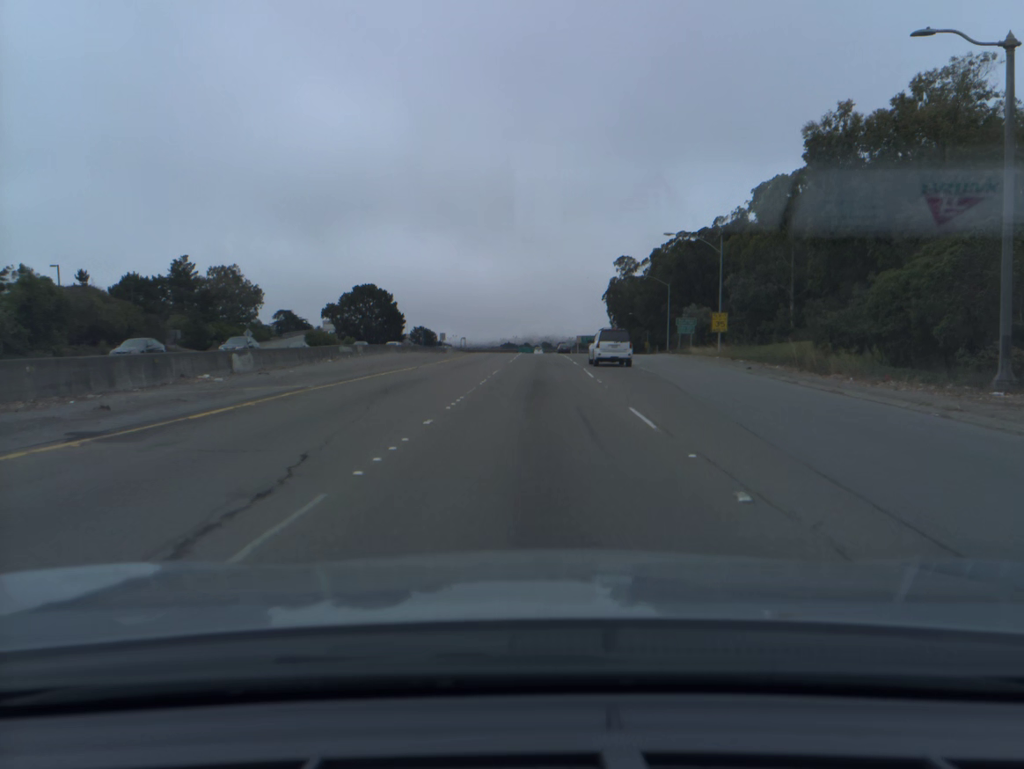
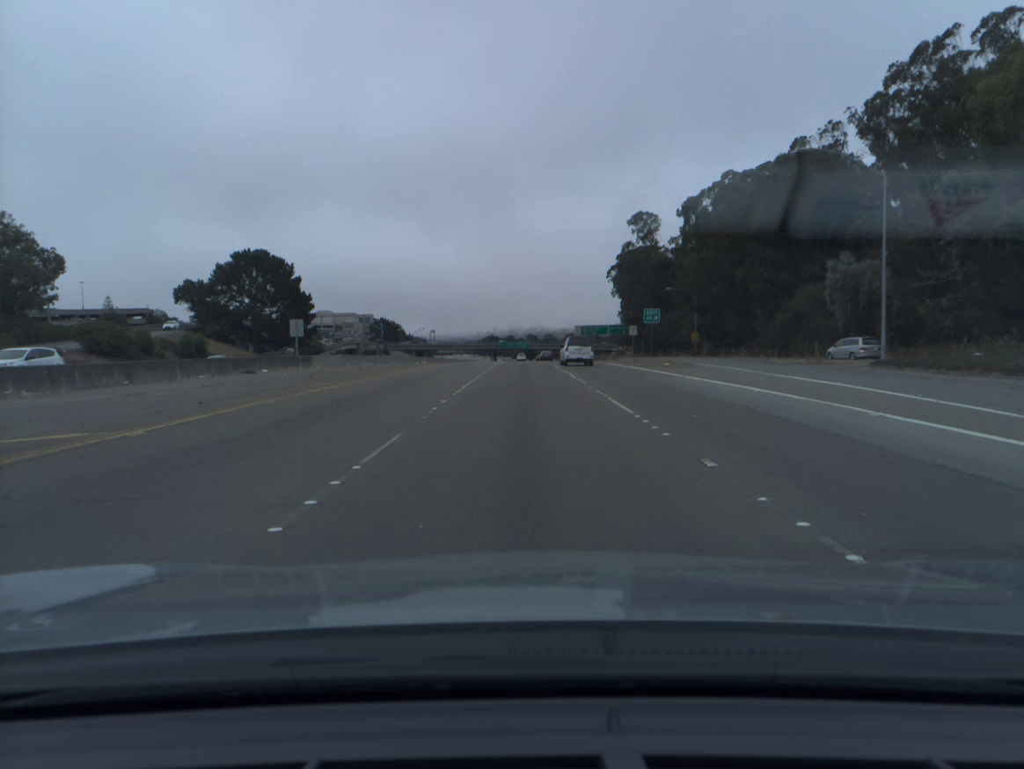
(+1.7, +70.7) m; +1°
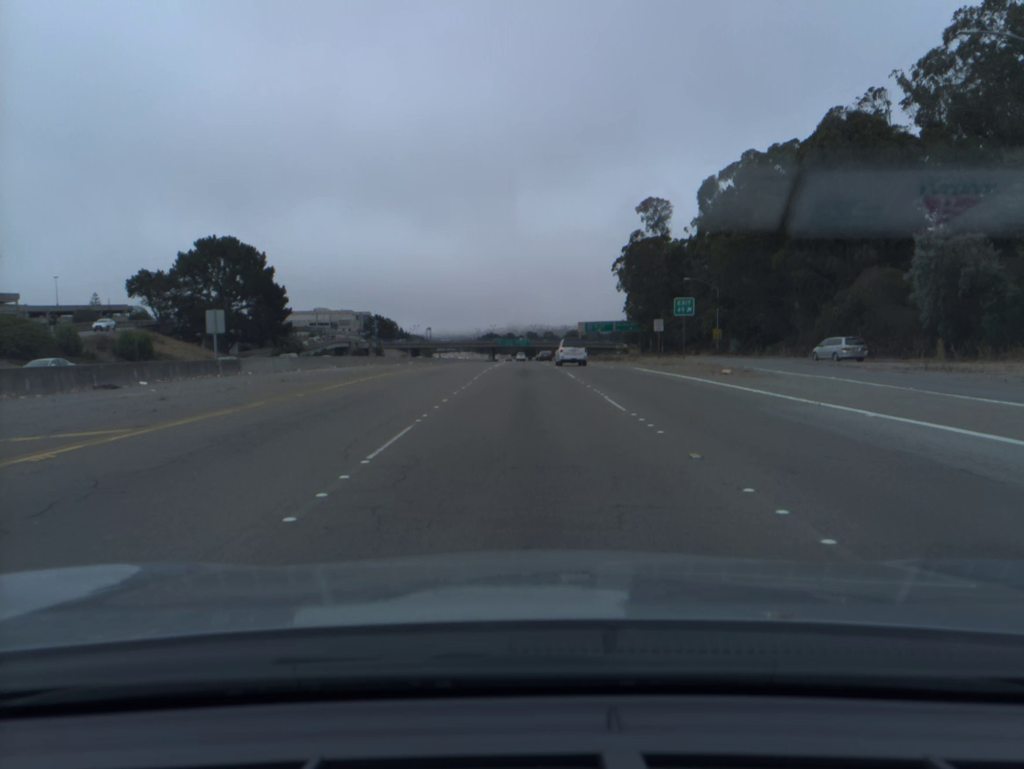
(0.0, +14.3) m; 0°
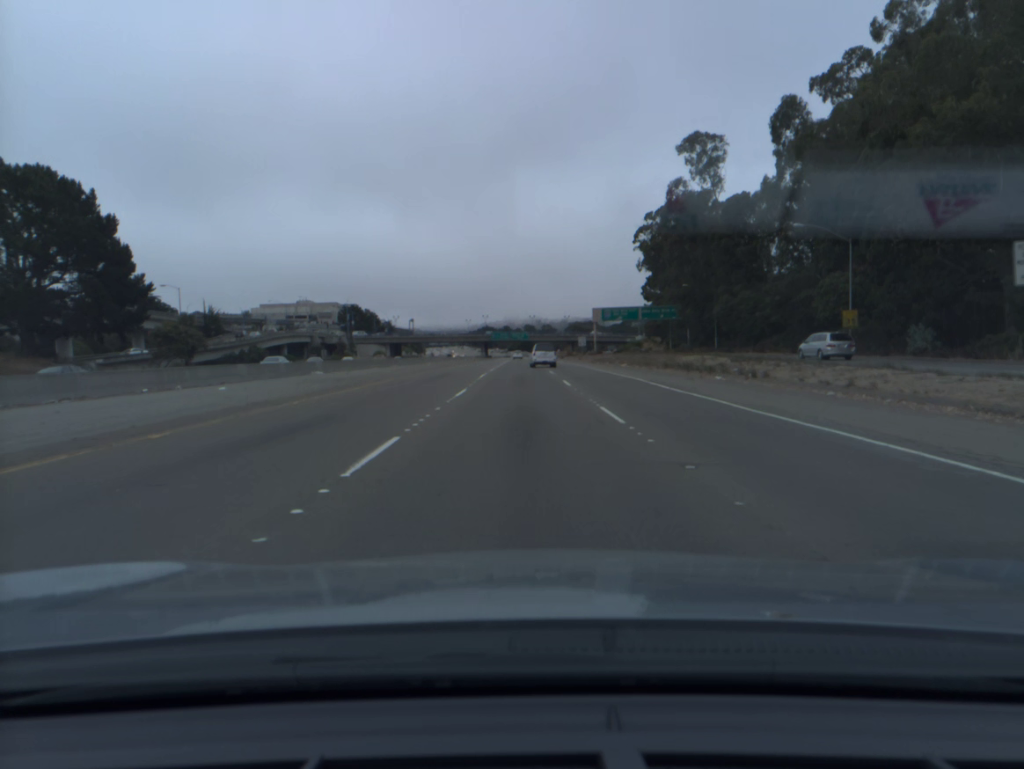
(+0.1, +44.4) m; 0°
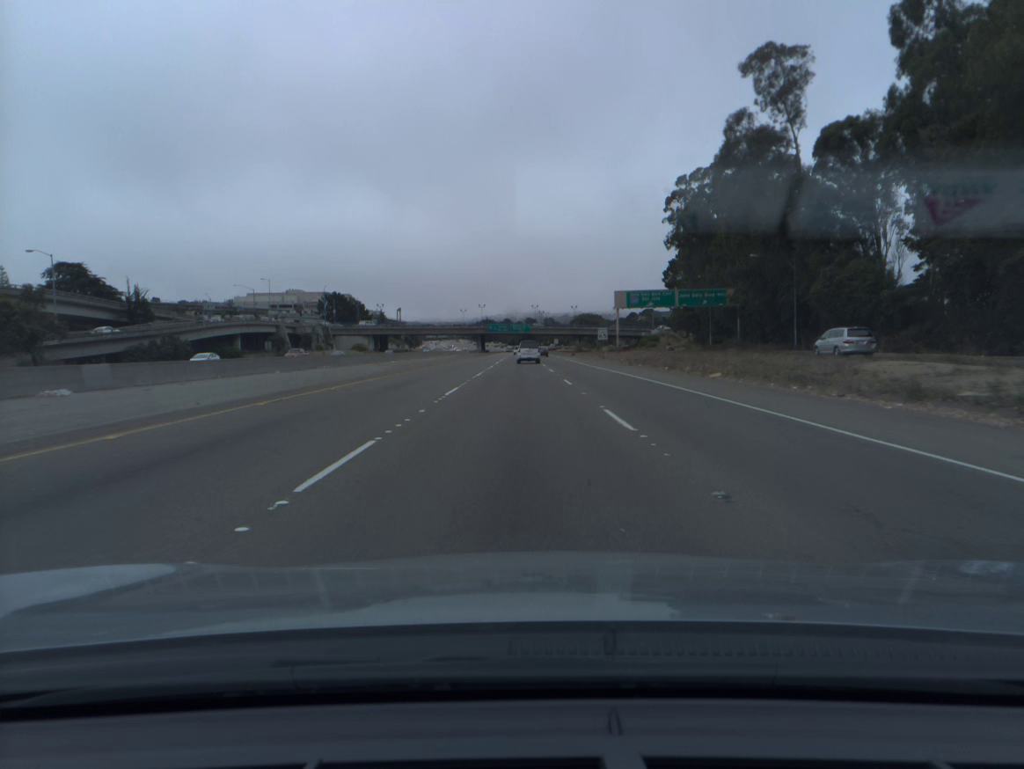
(0.0, +31.2) m; 0°
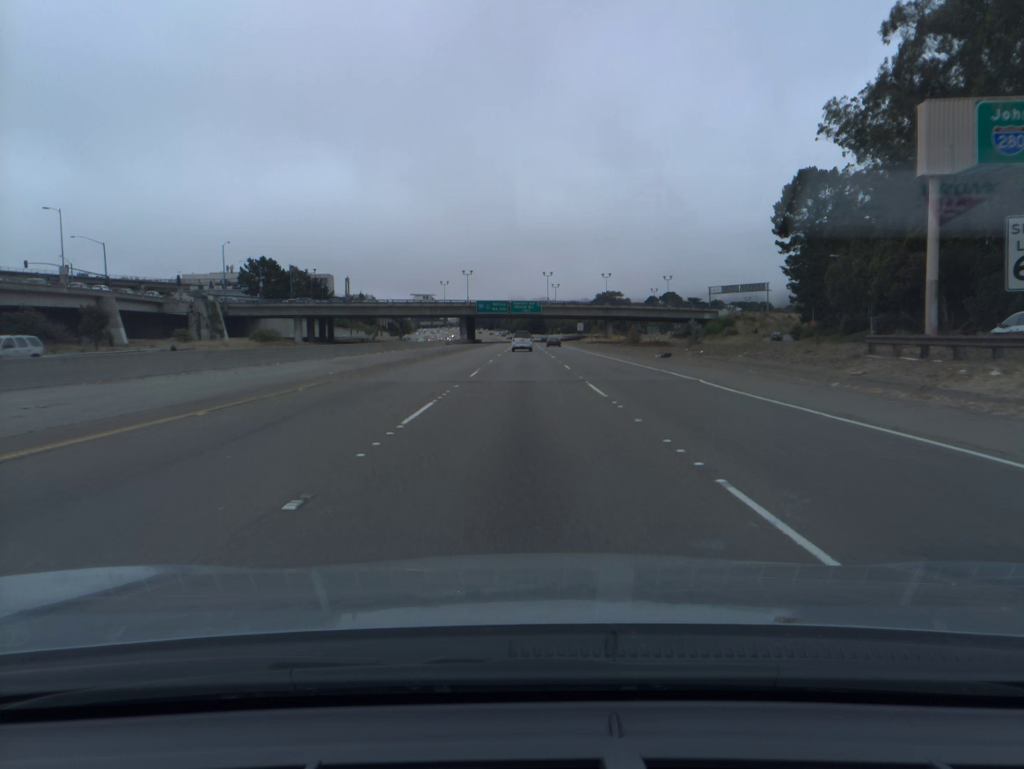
(-0.4, +83.1) m; 0°
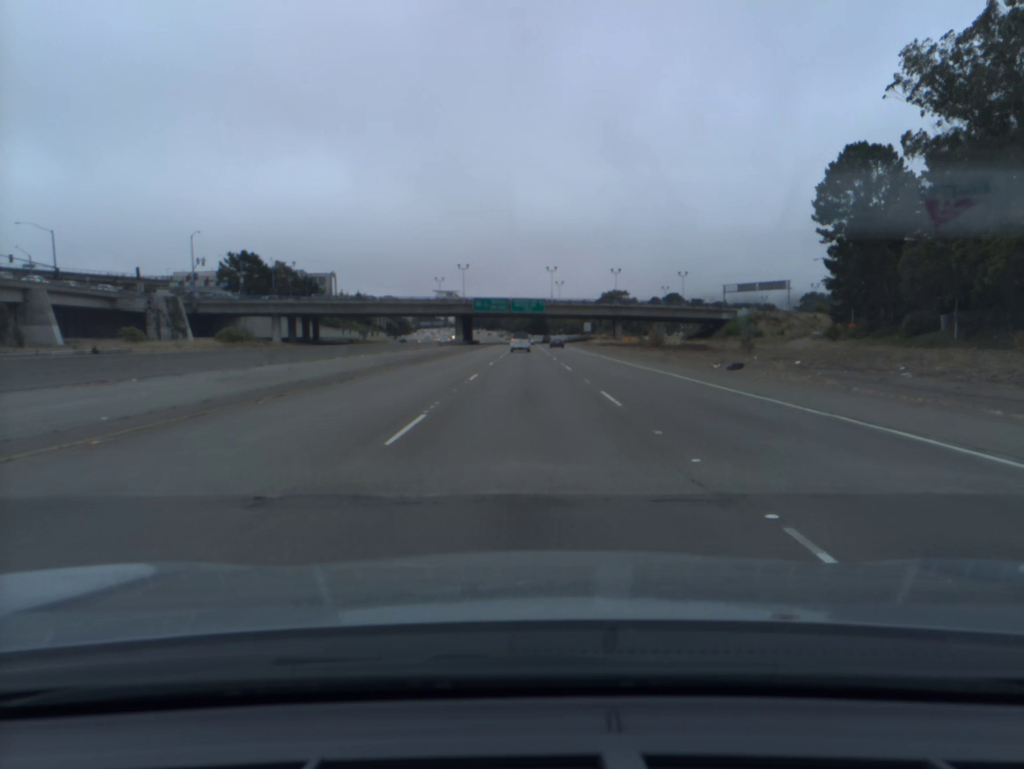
(0.0, +16.9) m; 0°
